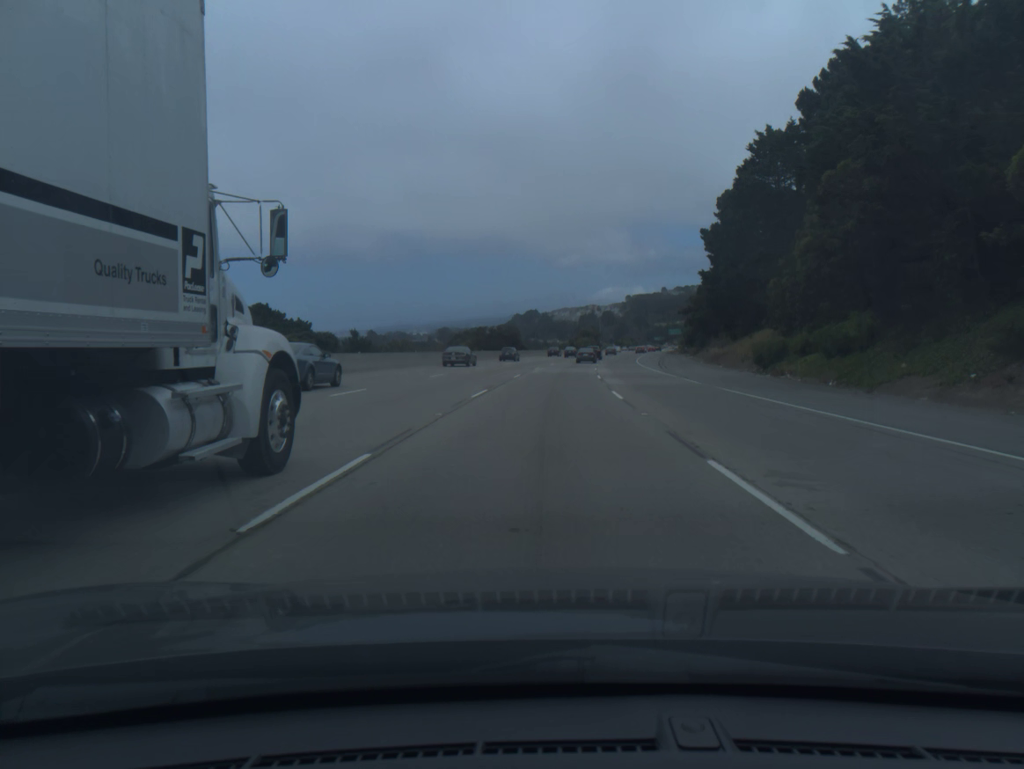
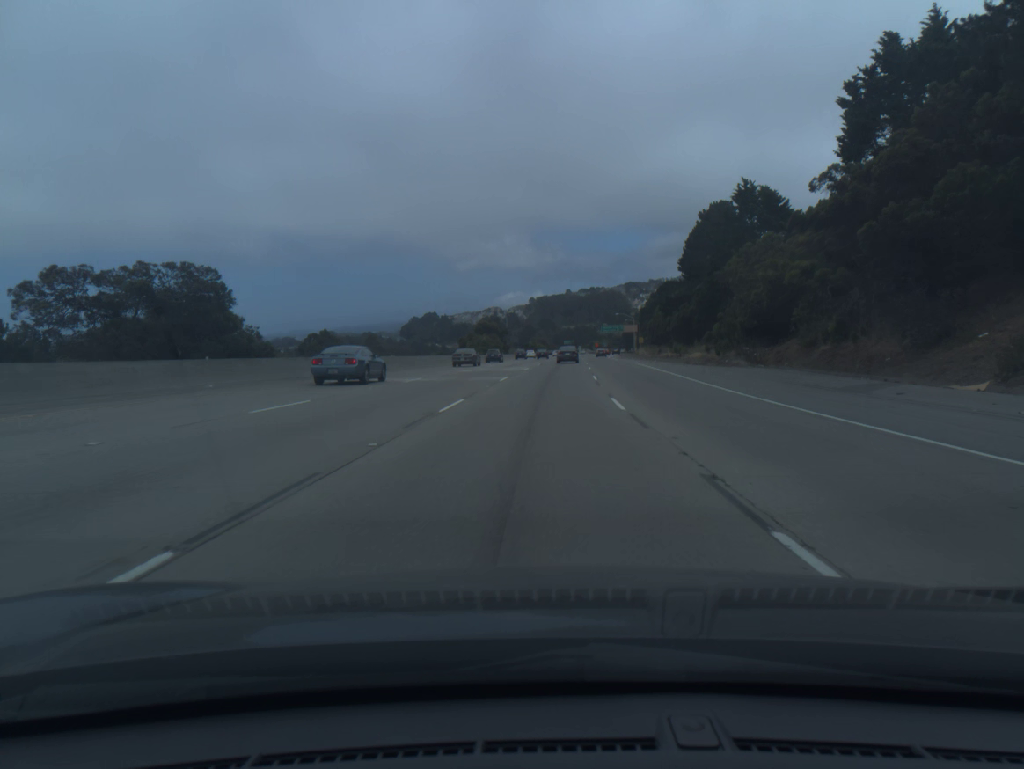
(+5.8, +91.5) m; +7°
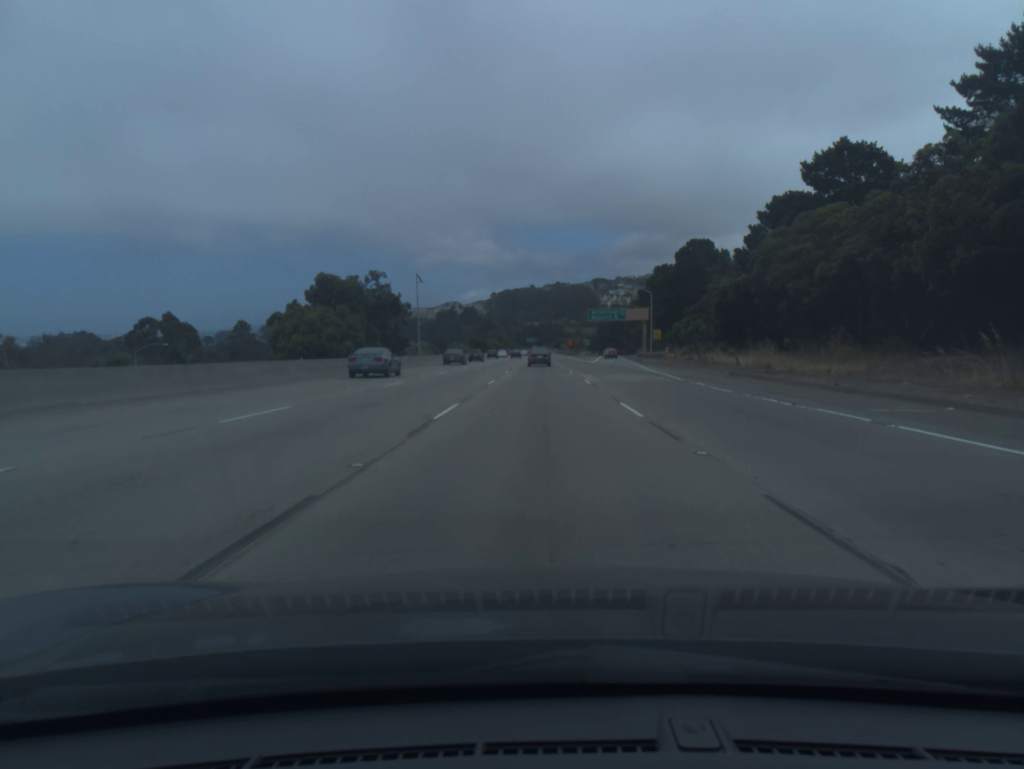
(+2.9, +89.5) m; +3°
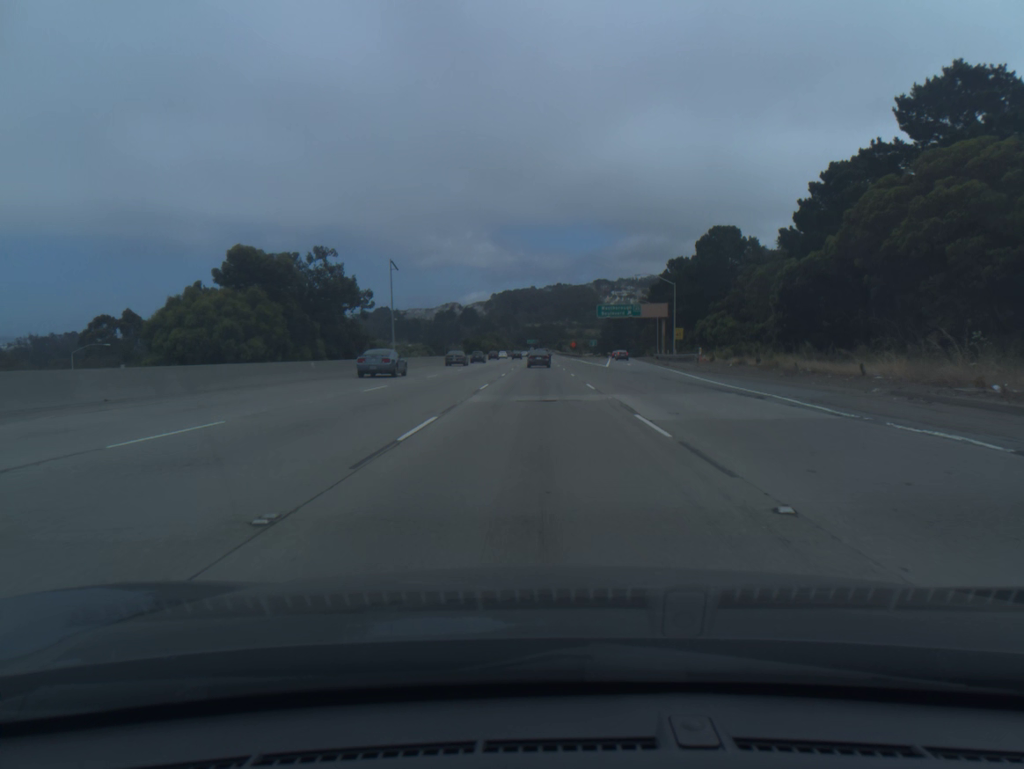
(0.0, +17.8) m; 0°
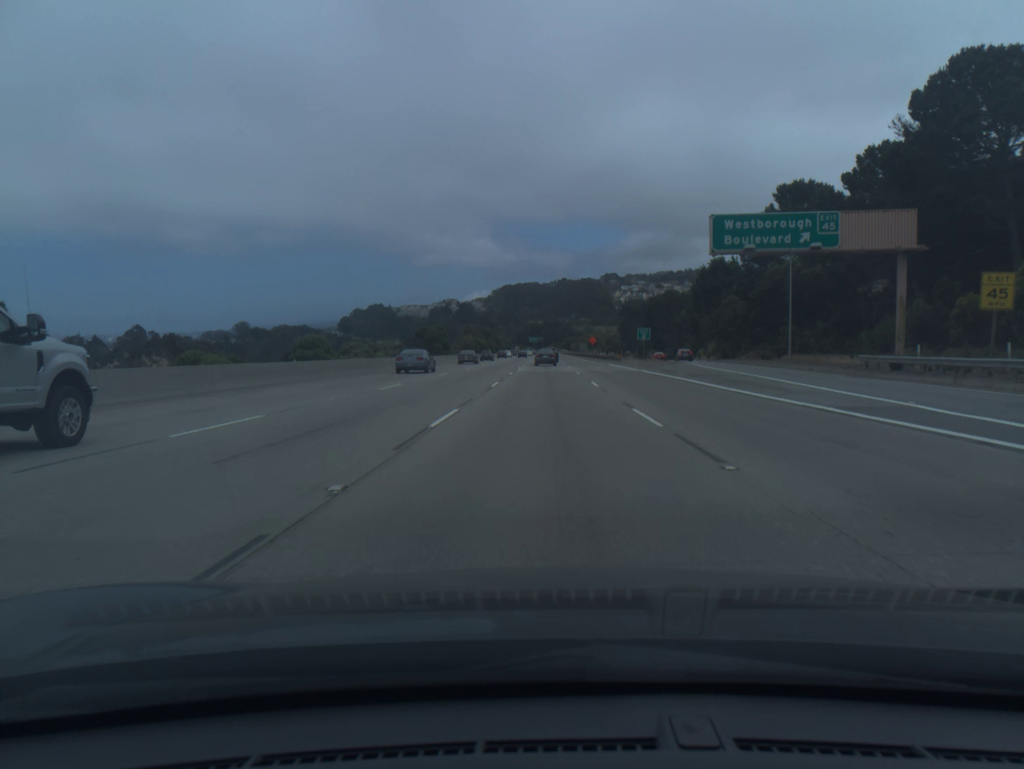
(-0.3, +71.3) m; 0°
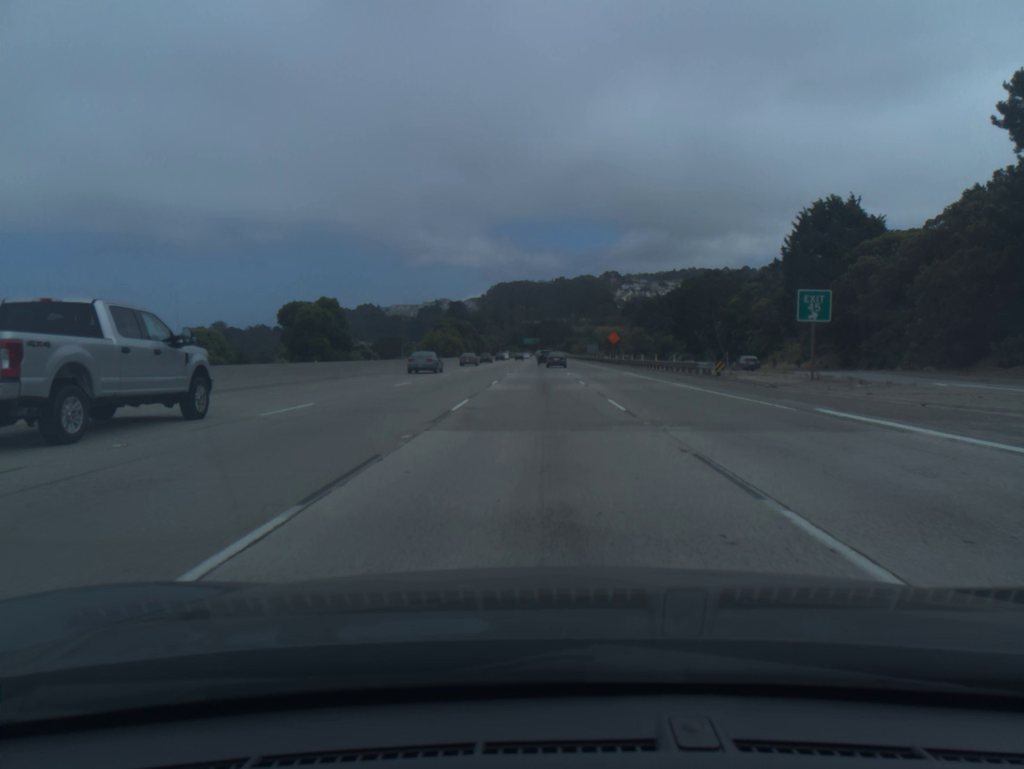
(+0.2, +54.5) m; 0°
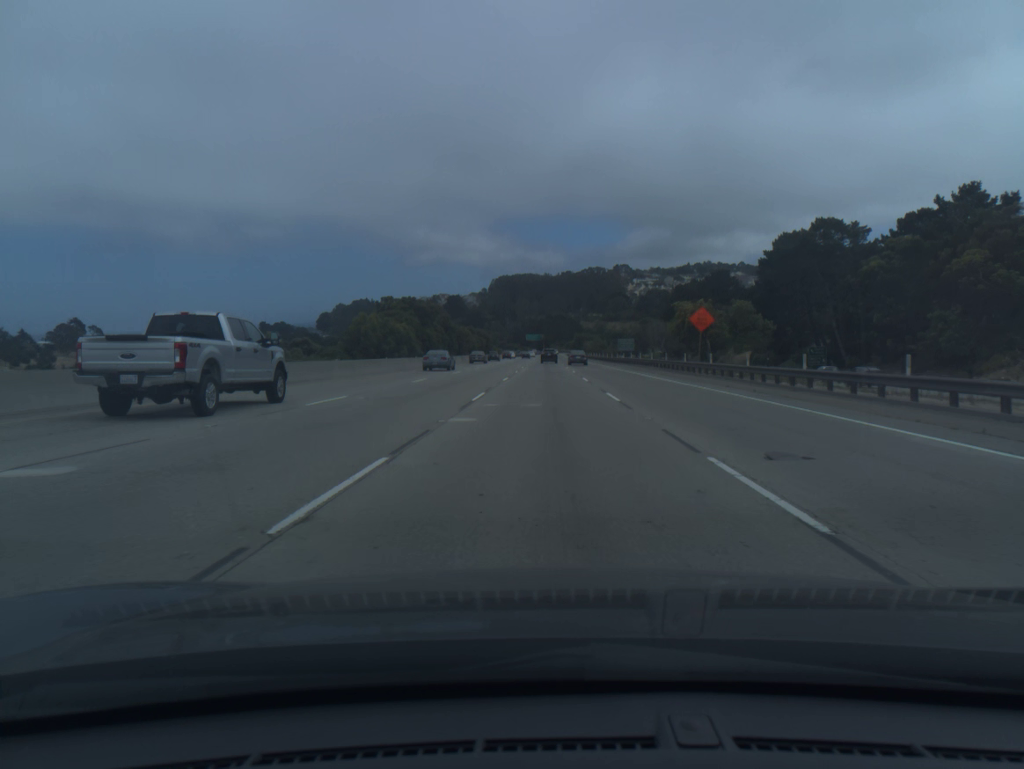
(-0.3, +55.3) m; 0°
